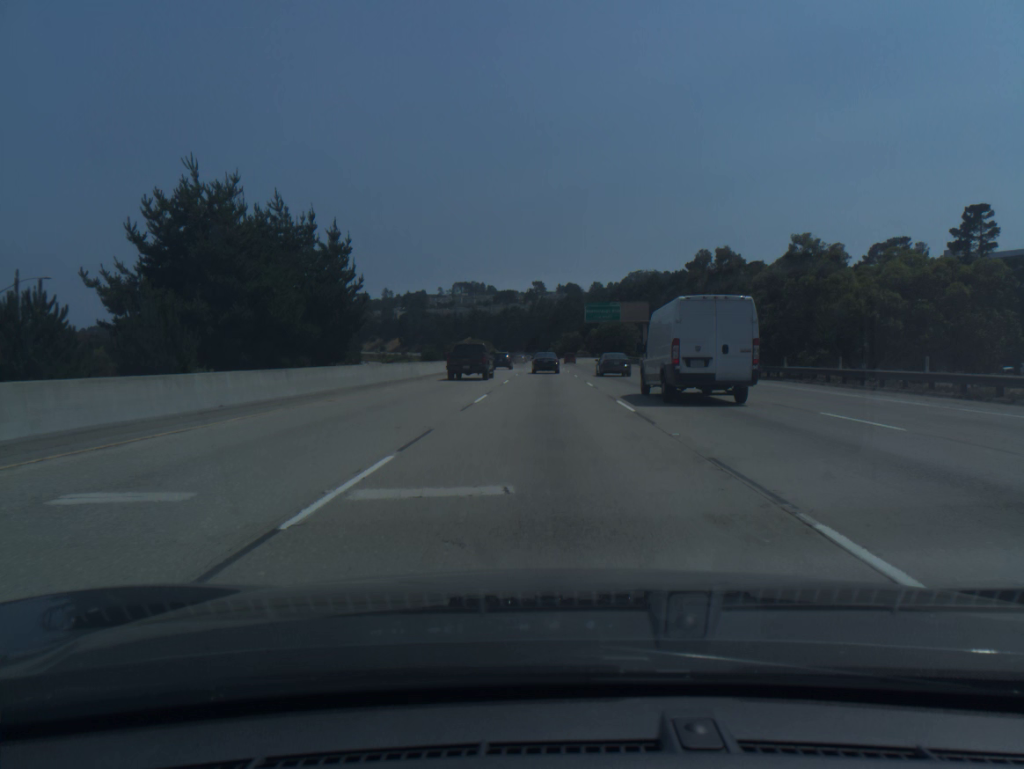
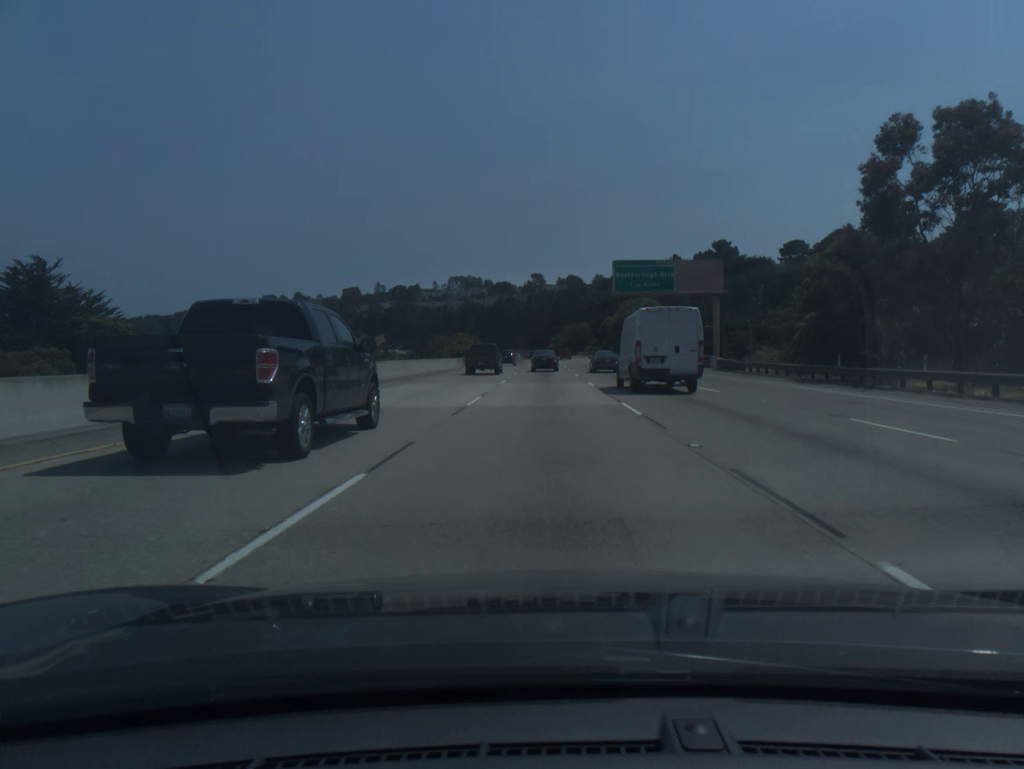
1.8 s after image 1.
(0.0, +45.2) m; 0°
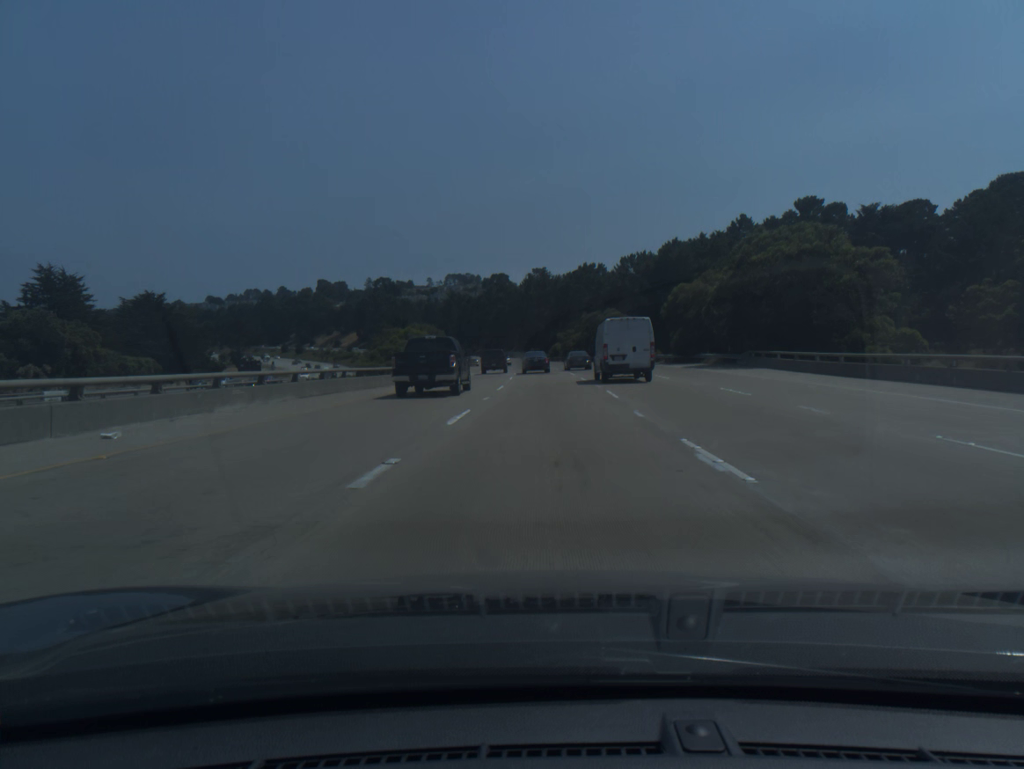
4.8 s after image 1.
(-0.1, +75.7) m; 0°
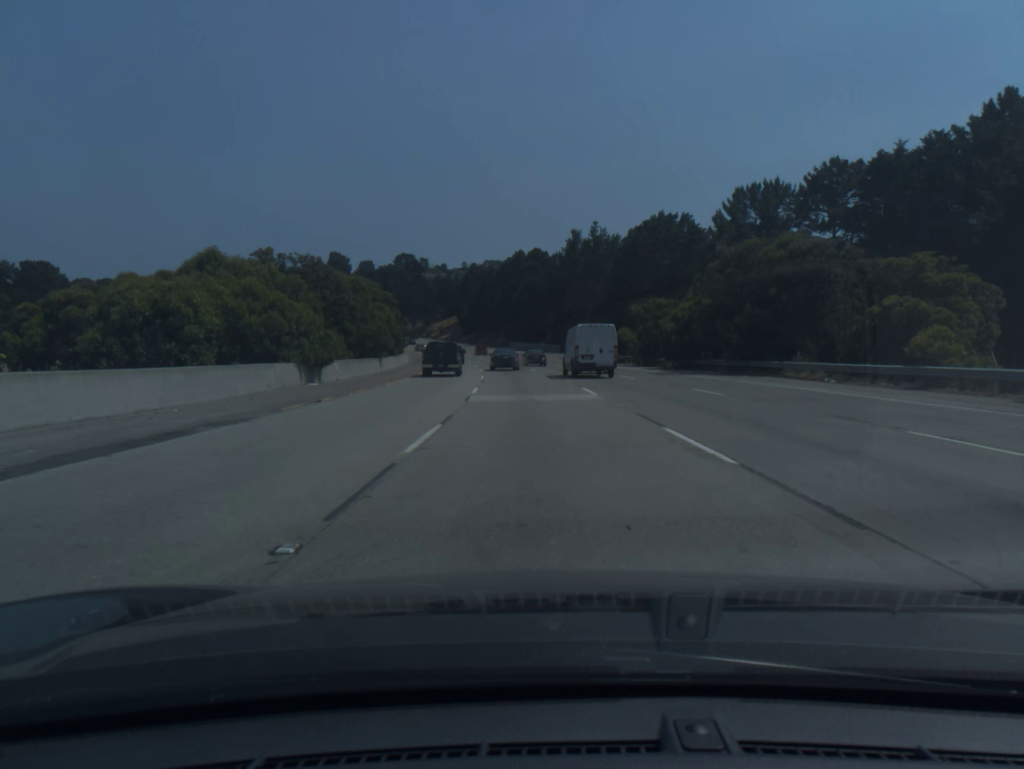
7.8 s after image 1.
(-1.1, +75.3) m; -3°
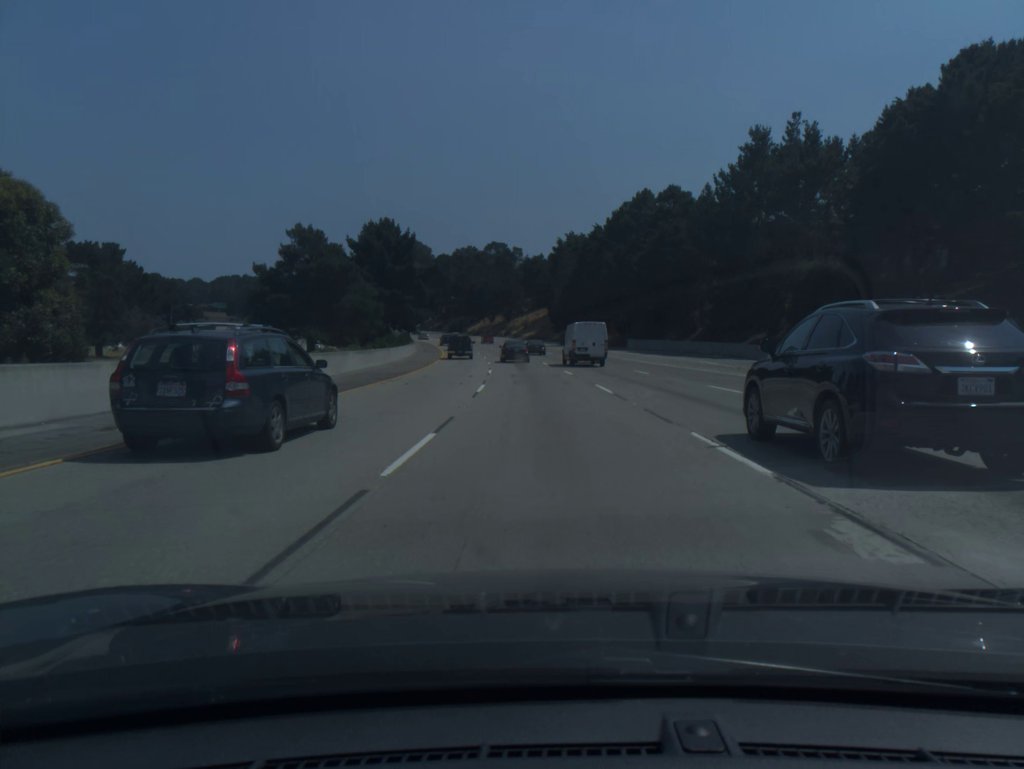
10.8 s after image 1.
(-4.9, +74.8) m; -7°
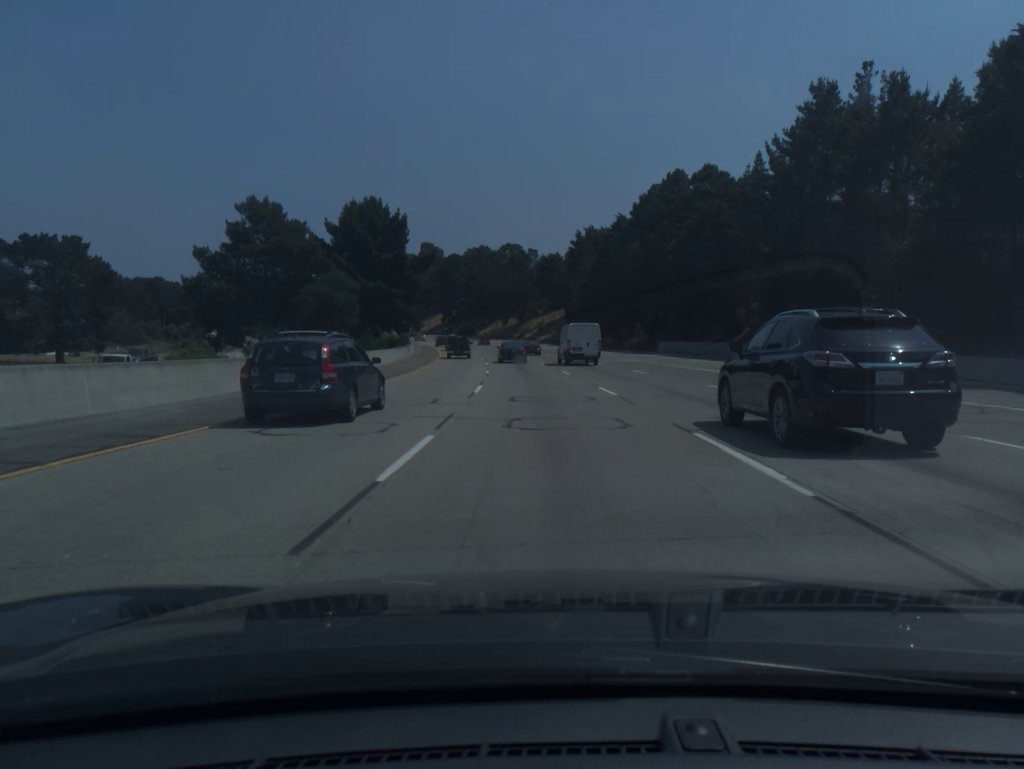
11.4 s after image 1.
(-0.2, +14.9) m; -1°
